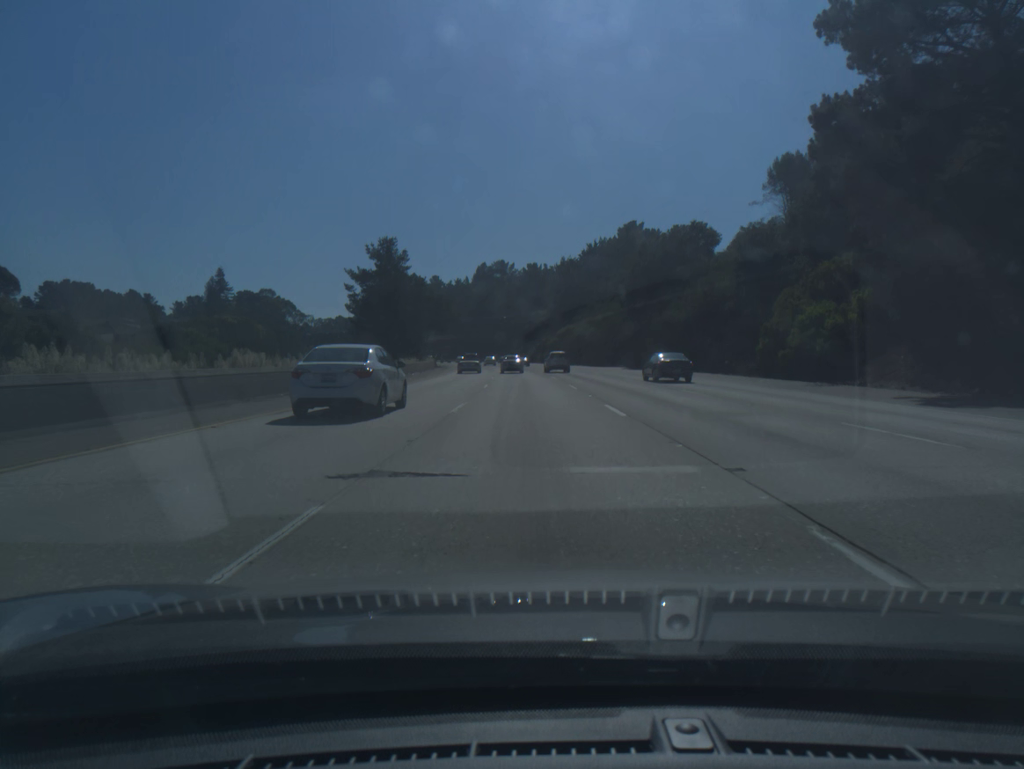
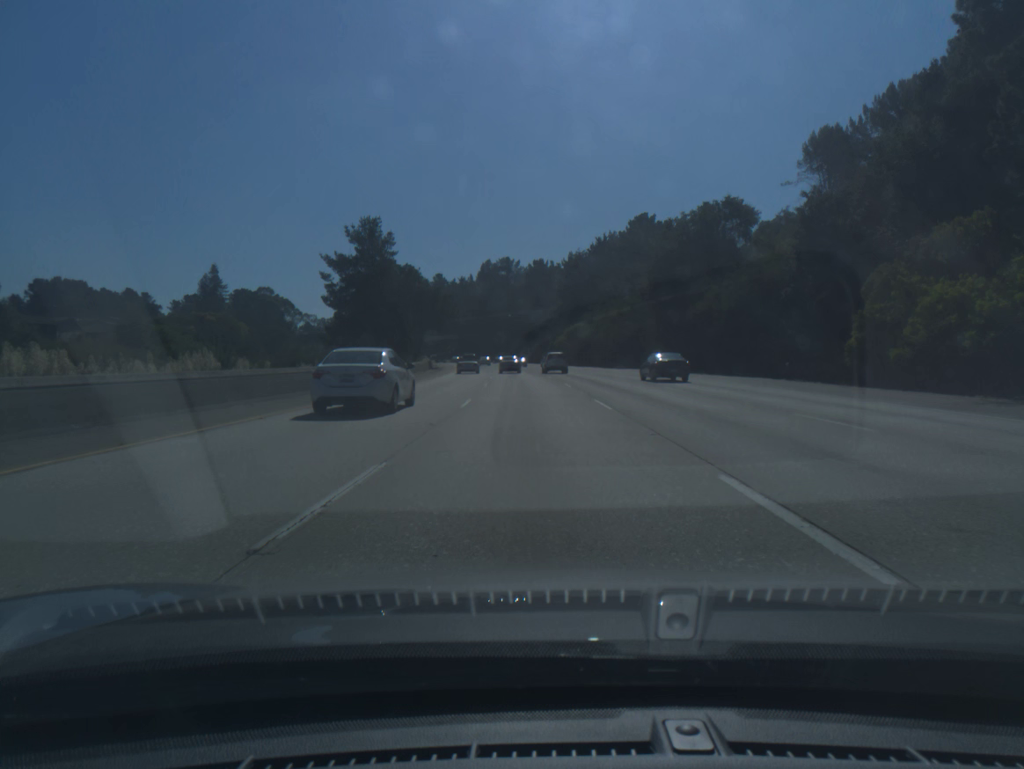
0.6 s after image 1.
(0.0, +11.9) m; 0°
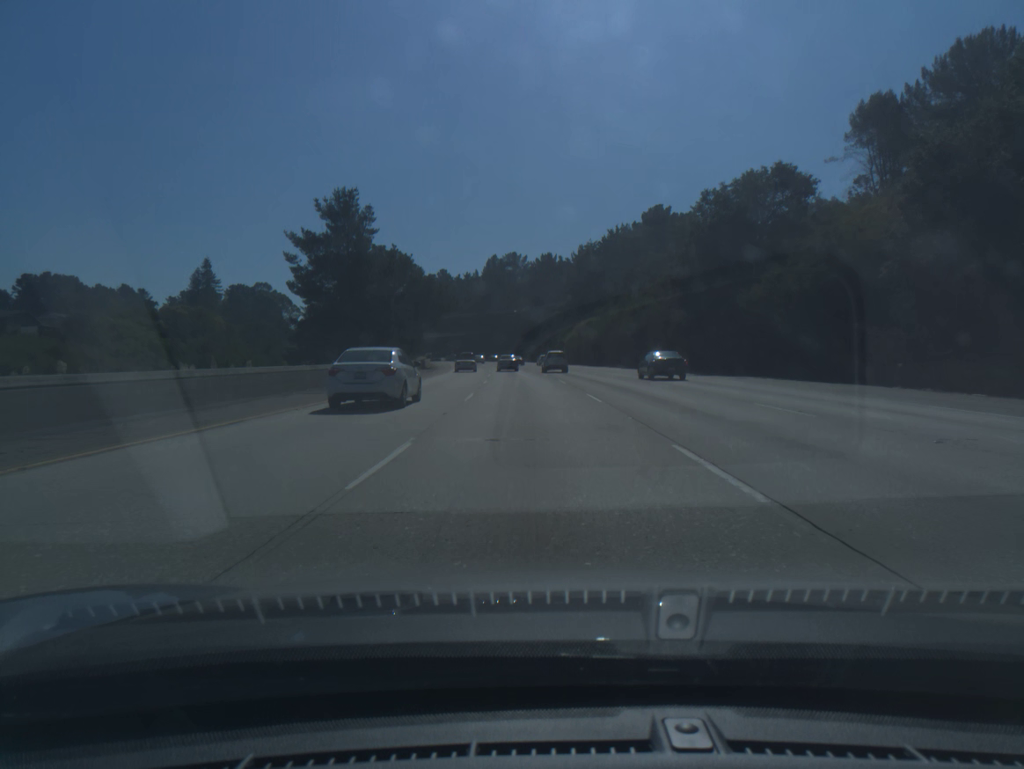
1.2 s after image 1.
(0.0, +12.0) m; -1°
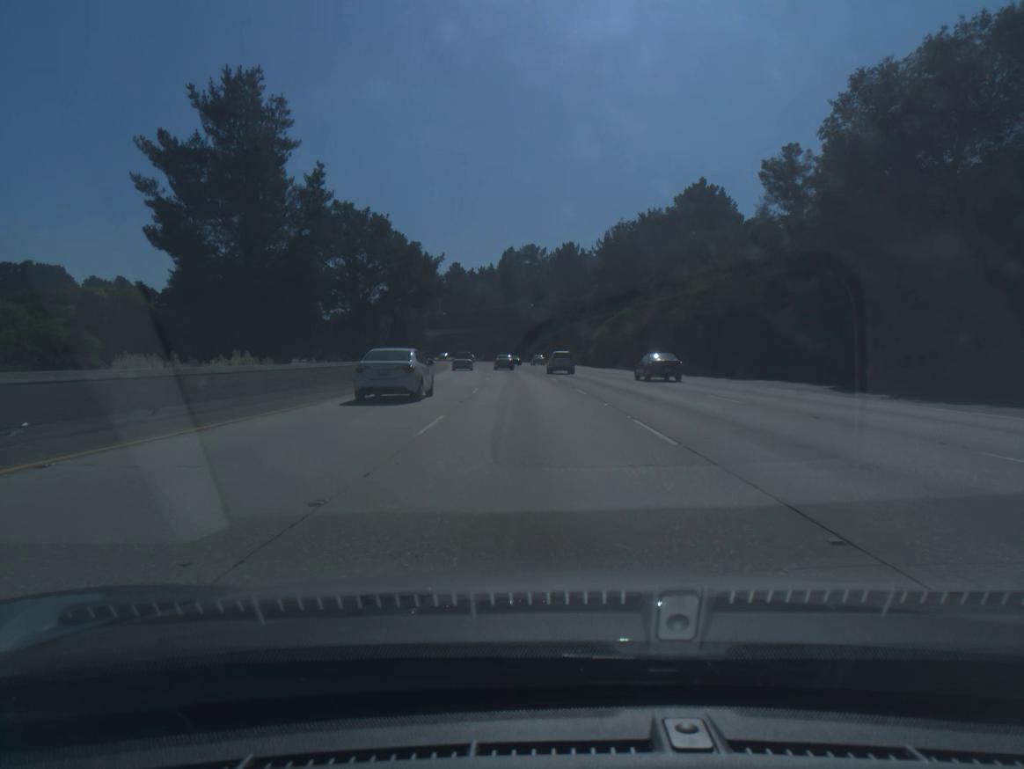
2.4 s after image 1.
(-0.3, +24.5) m; -1°
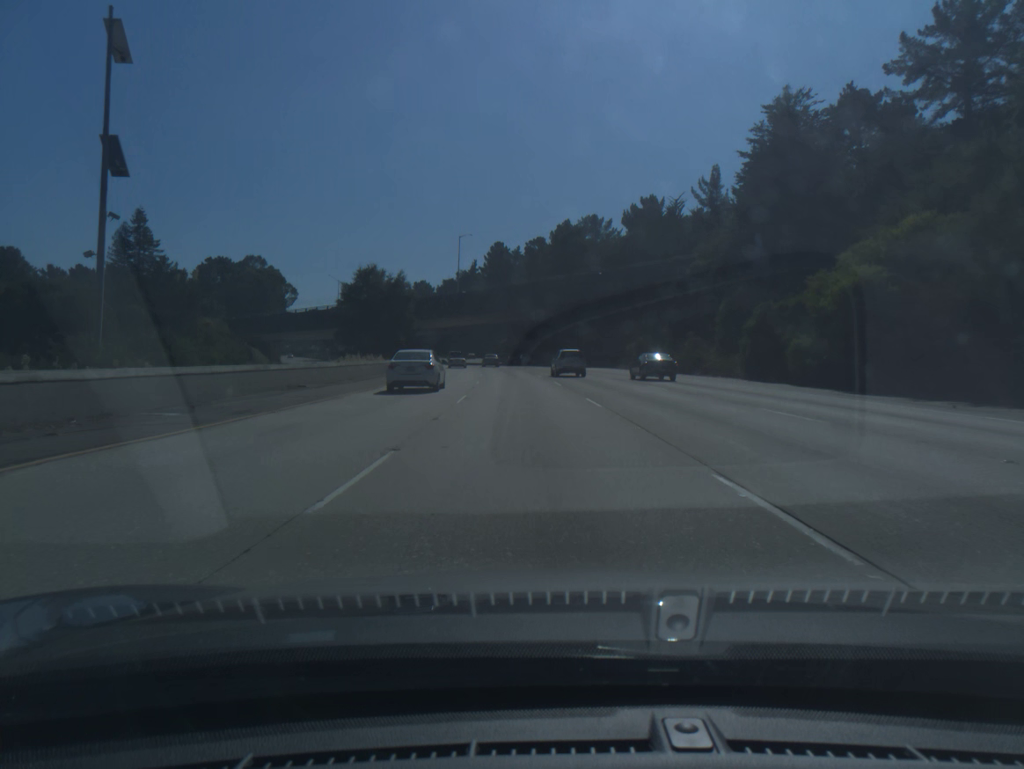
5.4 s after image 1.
(-2.0, +64.3) m; -4°
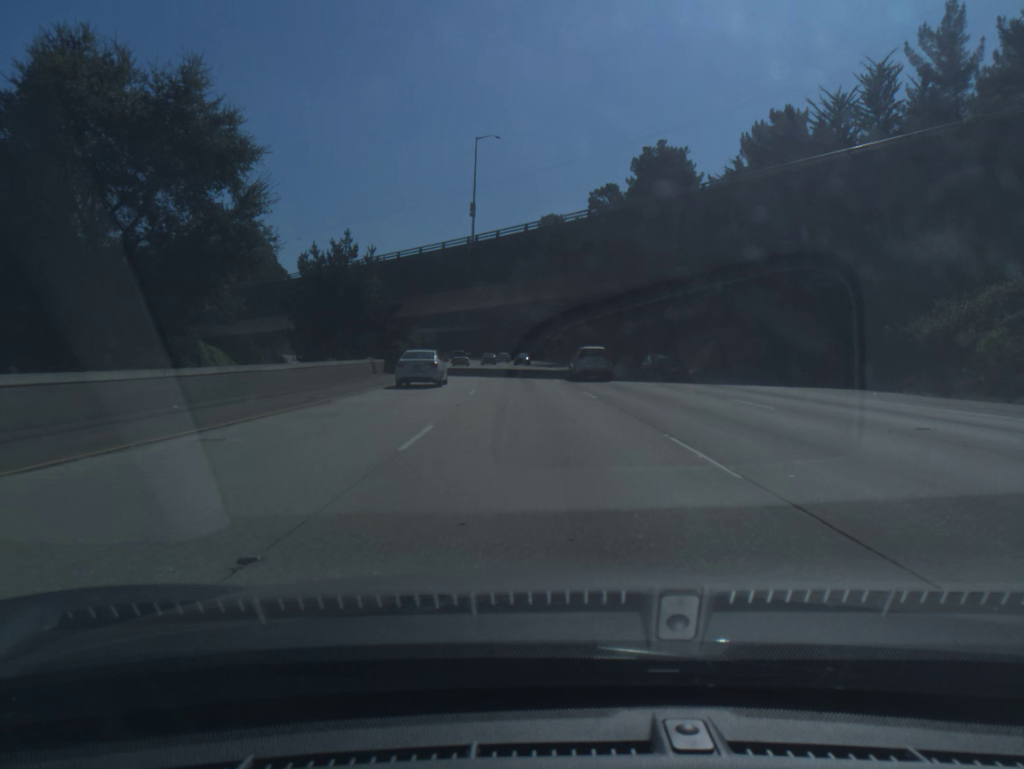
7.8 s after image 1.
(-2.0, +54.5) m; -4°
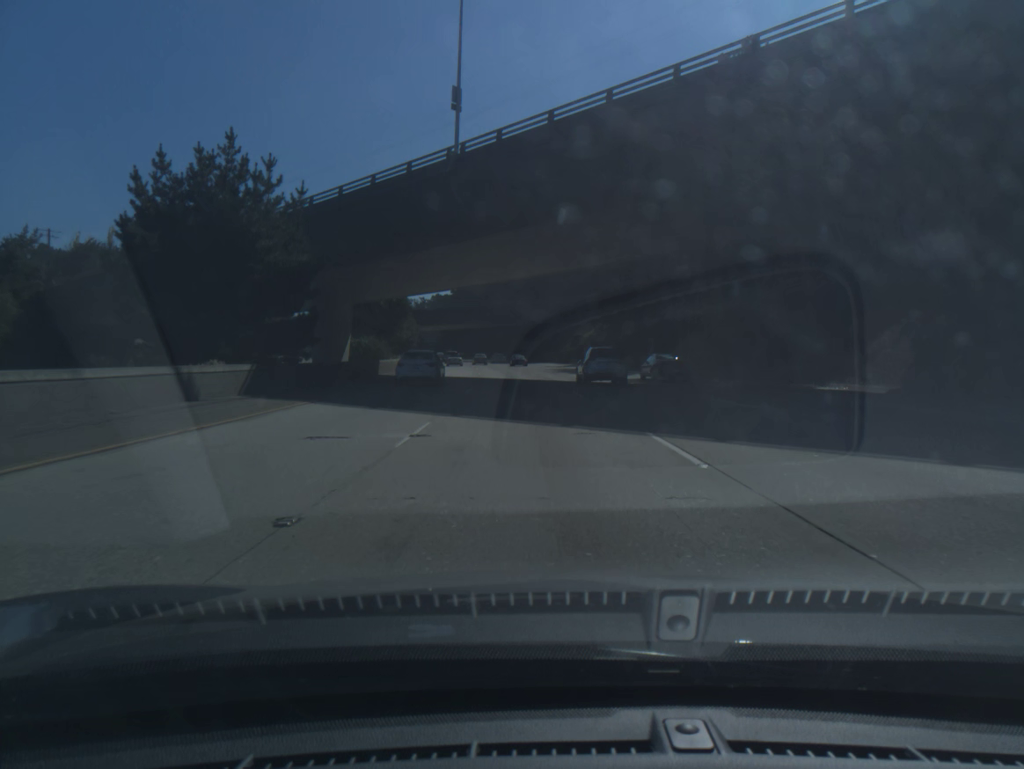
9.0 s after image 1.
(-0.4, +28.3) m; -2°
